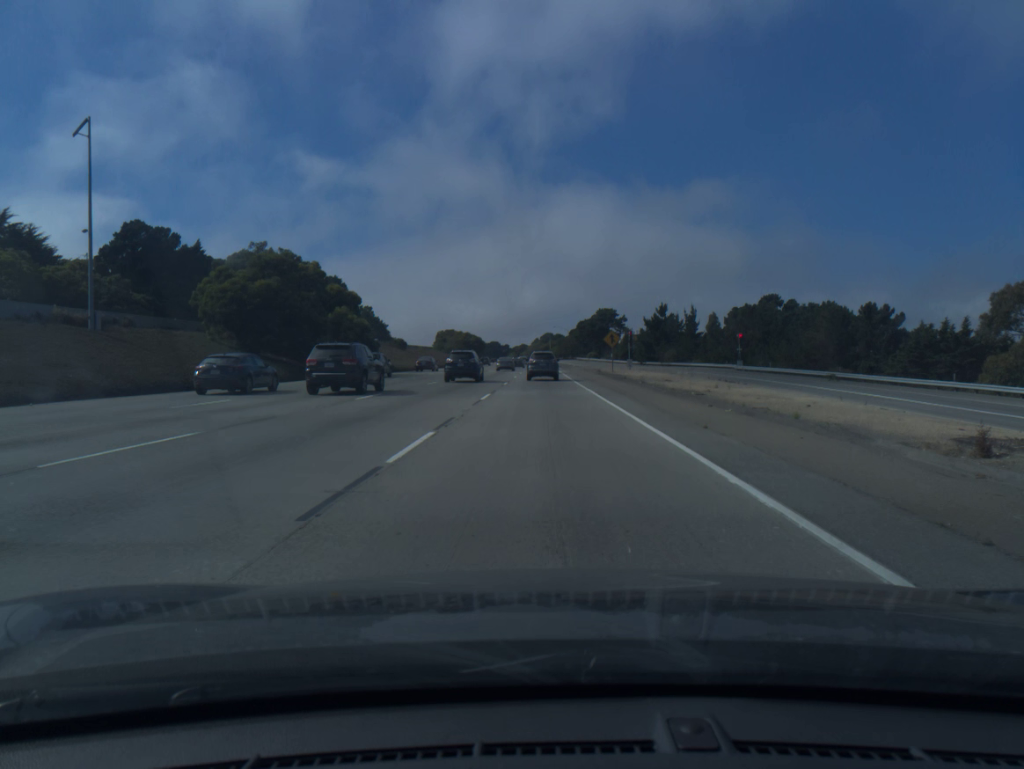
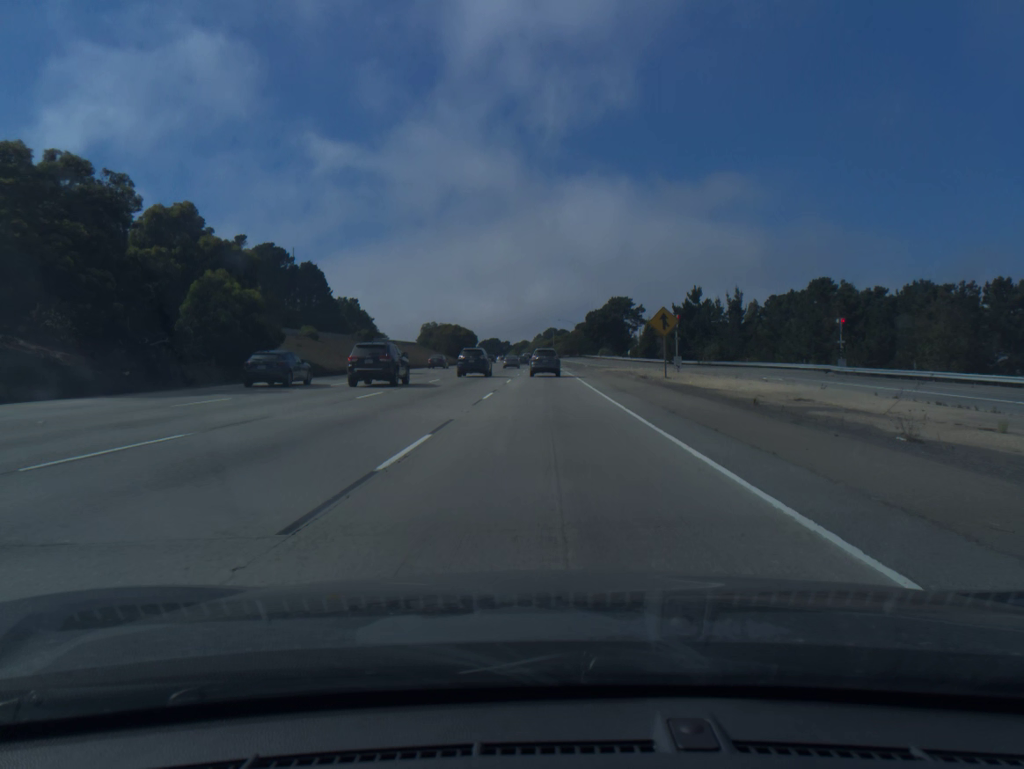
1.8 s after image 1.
(-0.1, +29.9) m; 0°
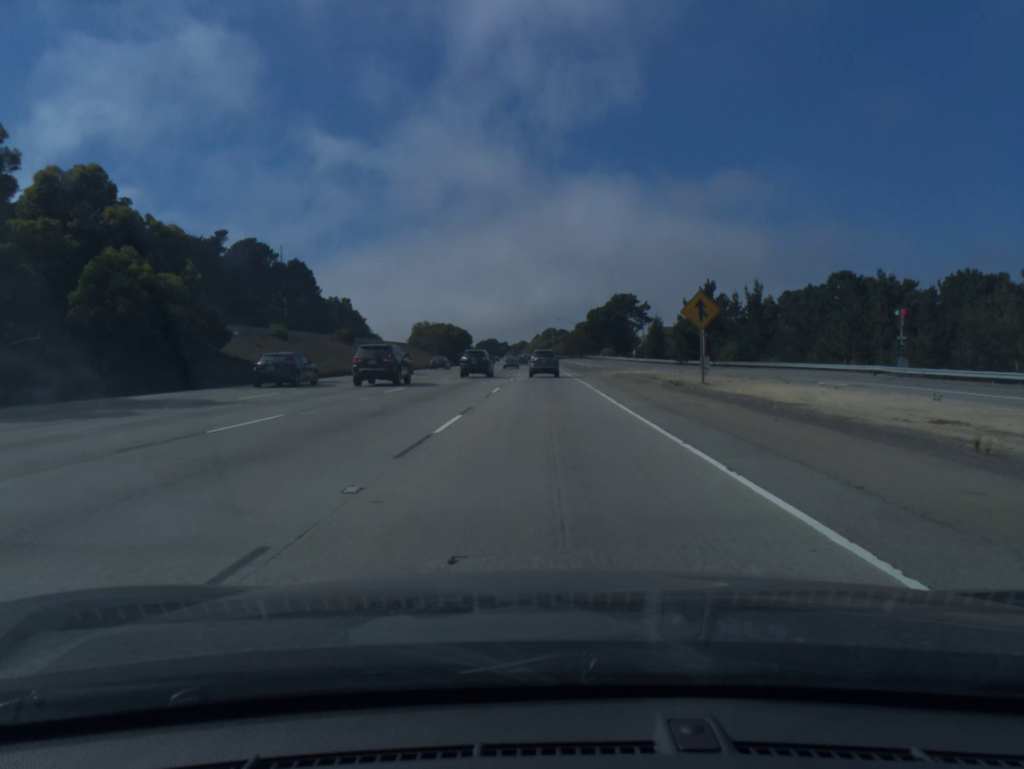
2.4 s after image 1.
(0.0, +10.3) m; 0°
